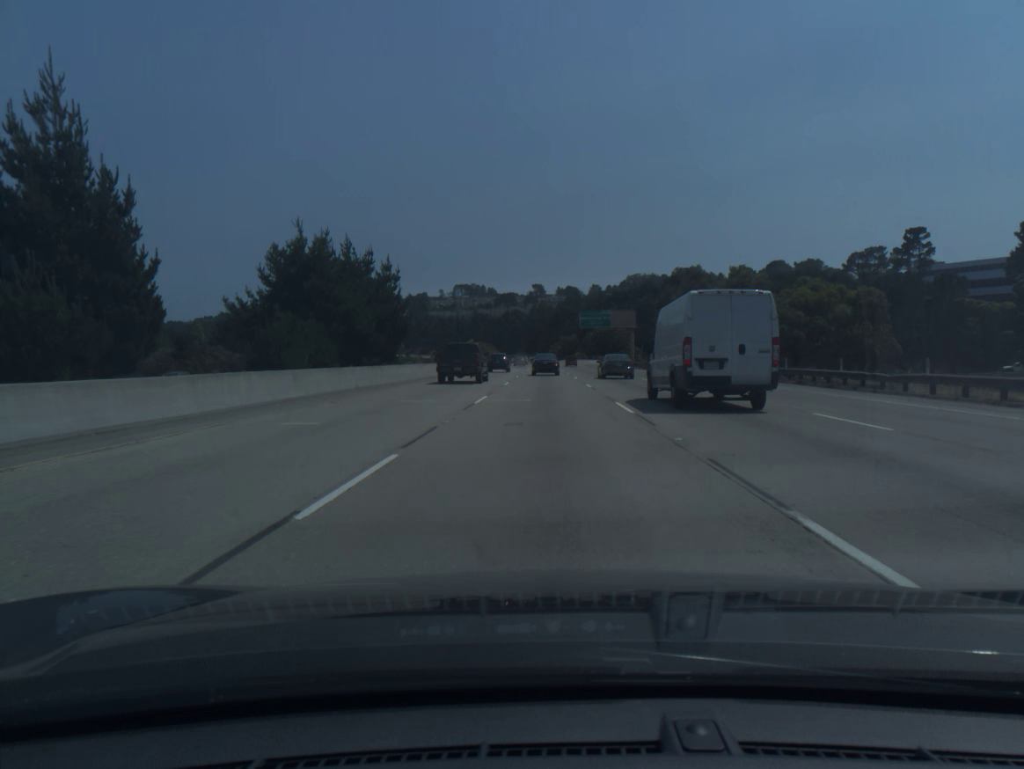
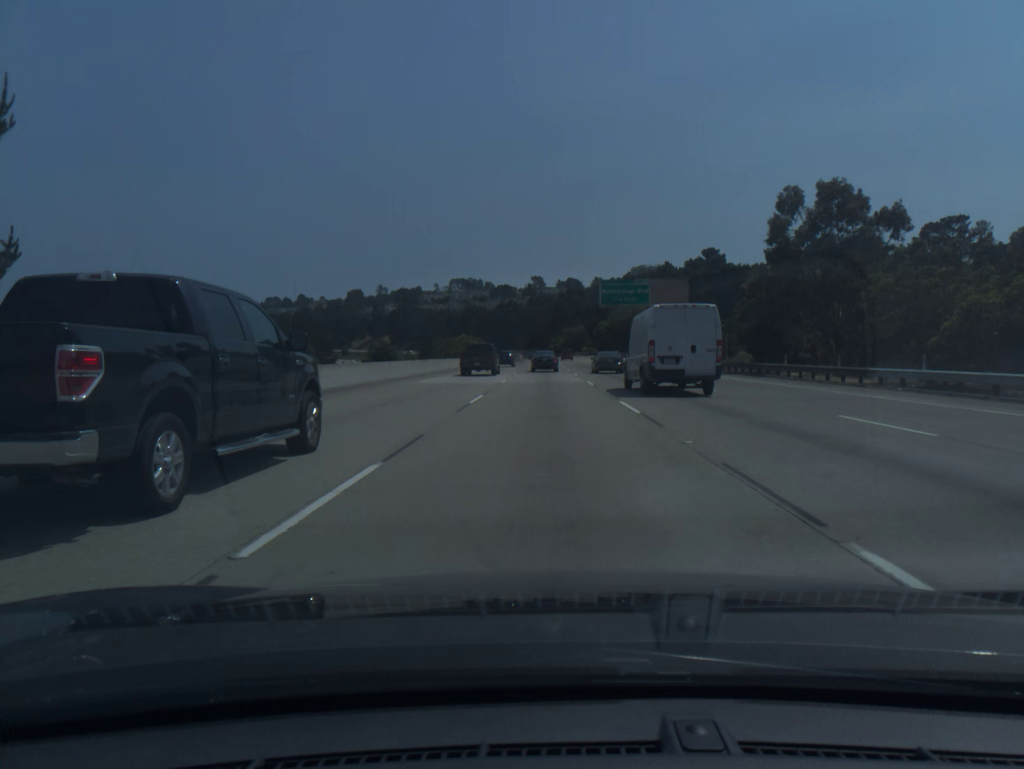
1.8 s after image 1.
(0.0, +45.1) m; 0°
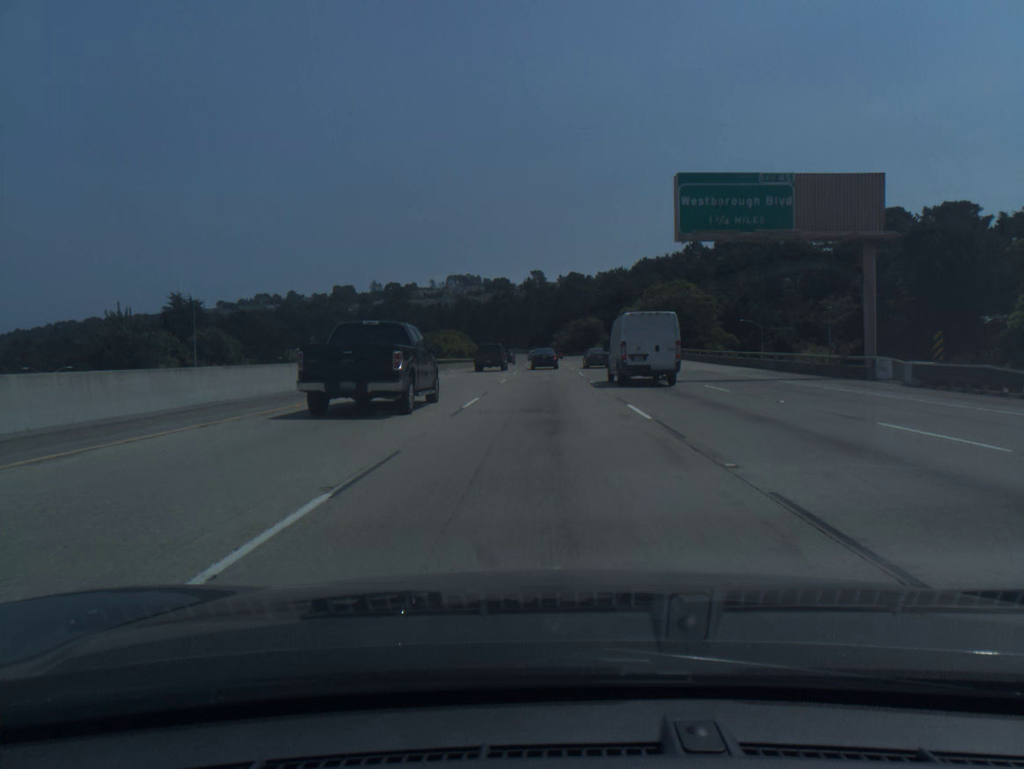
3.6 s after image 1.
(-0.1, +45.4) m; 0°
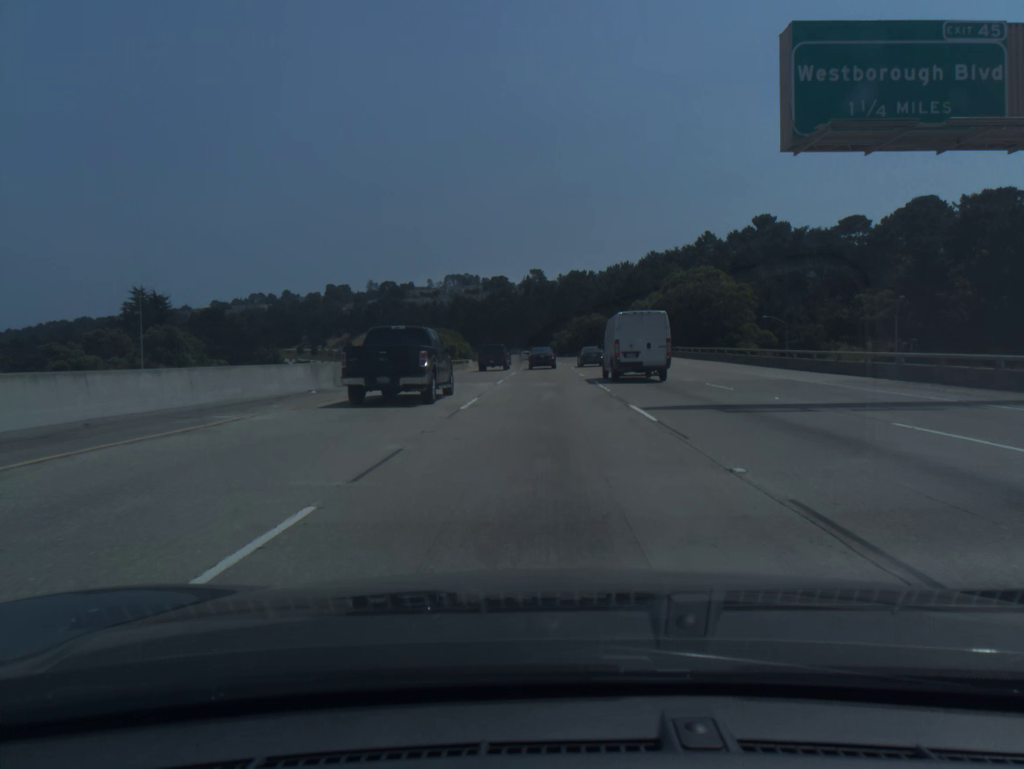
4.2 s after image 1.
(0.0, +15.2) m; 0°
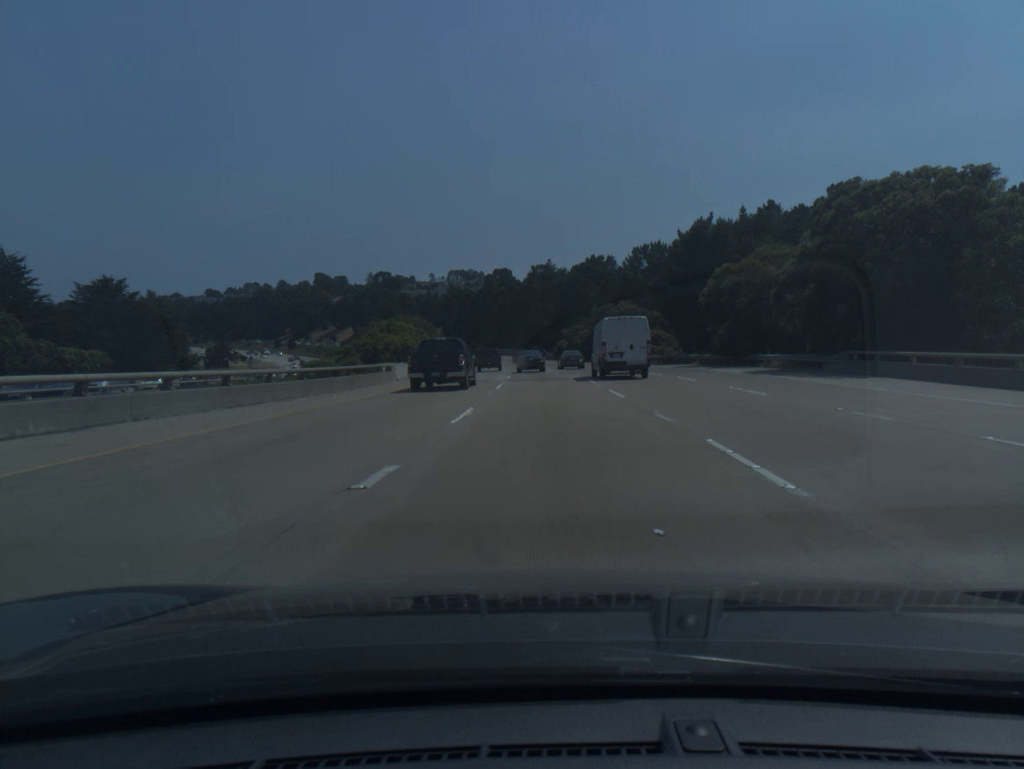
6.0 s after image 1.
(-0.1, +45.4) m; 0°
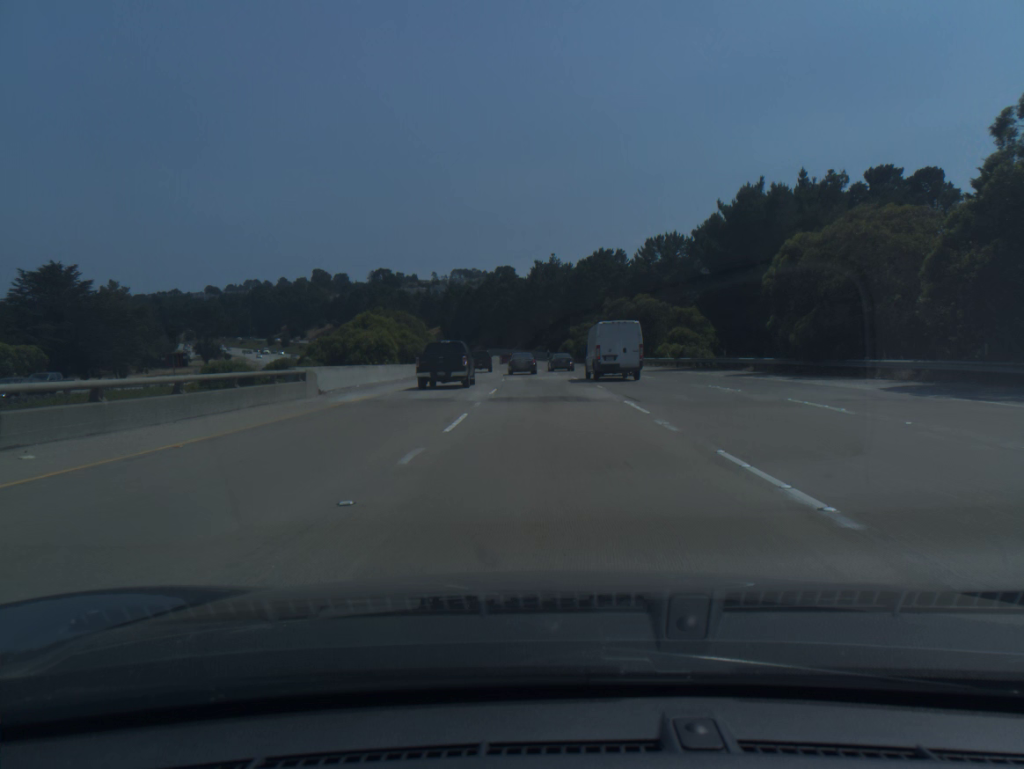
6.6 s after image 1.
(0.0, +15.1) m; 0°
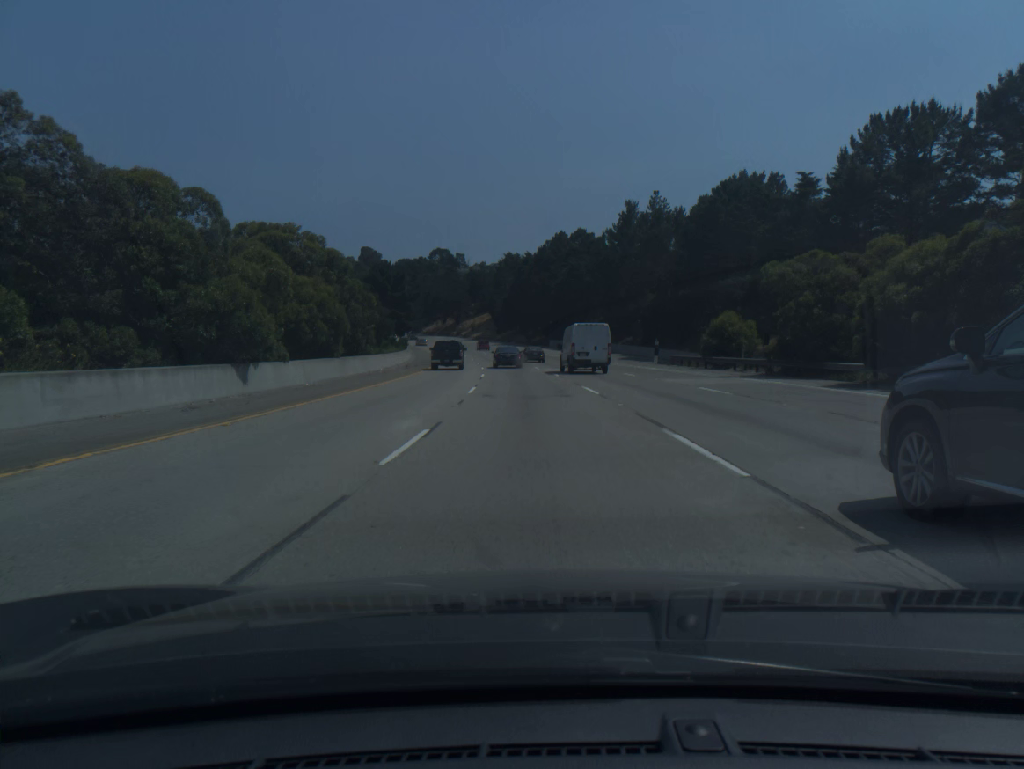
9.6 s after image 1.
(-2.6, +75.1) m; -5°
